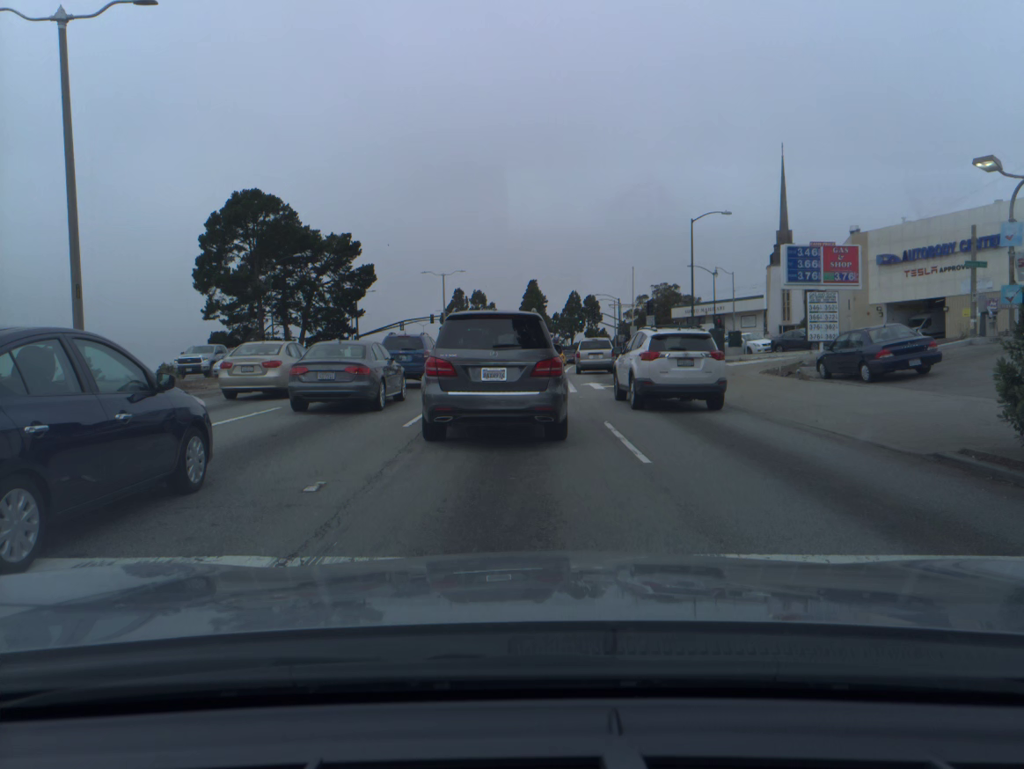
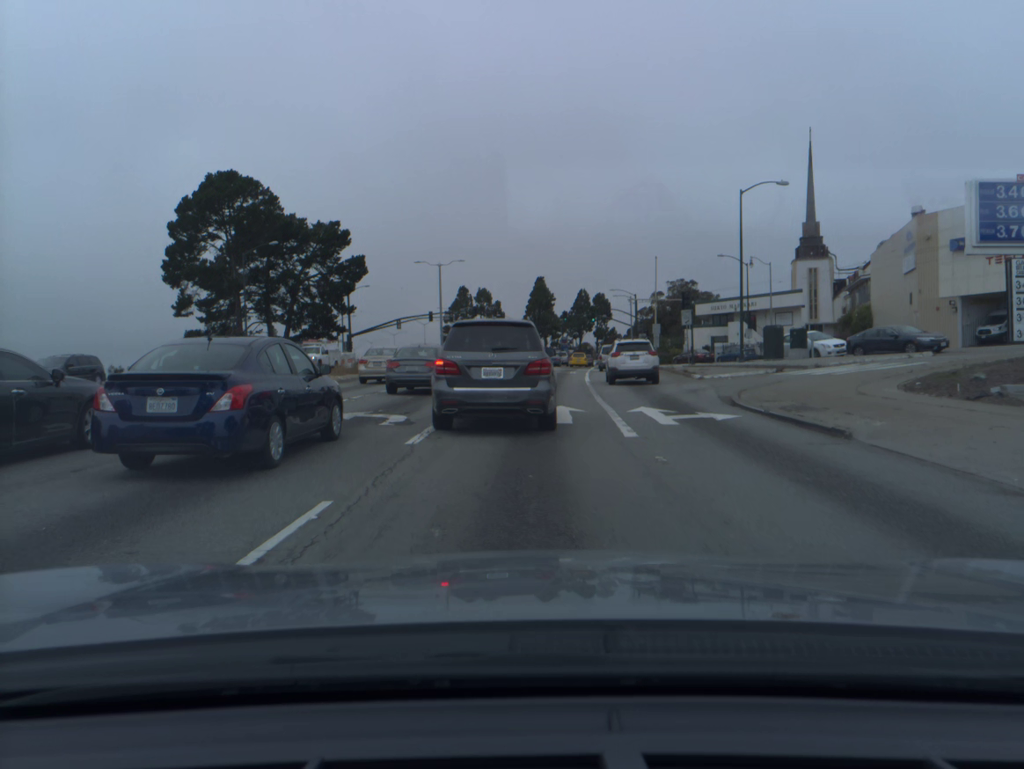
(-0.1, +10.2) m; 0°
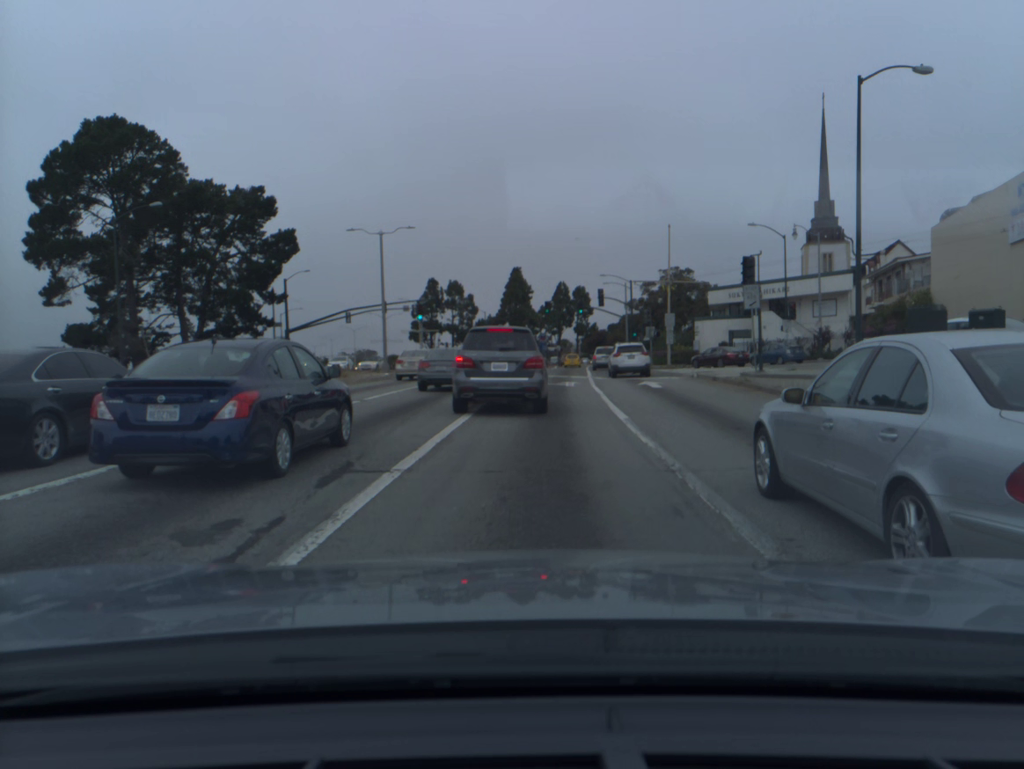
(+0.3, +17.7) m; +2°
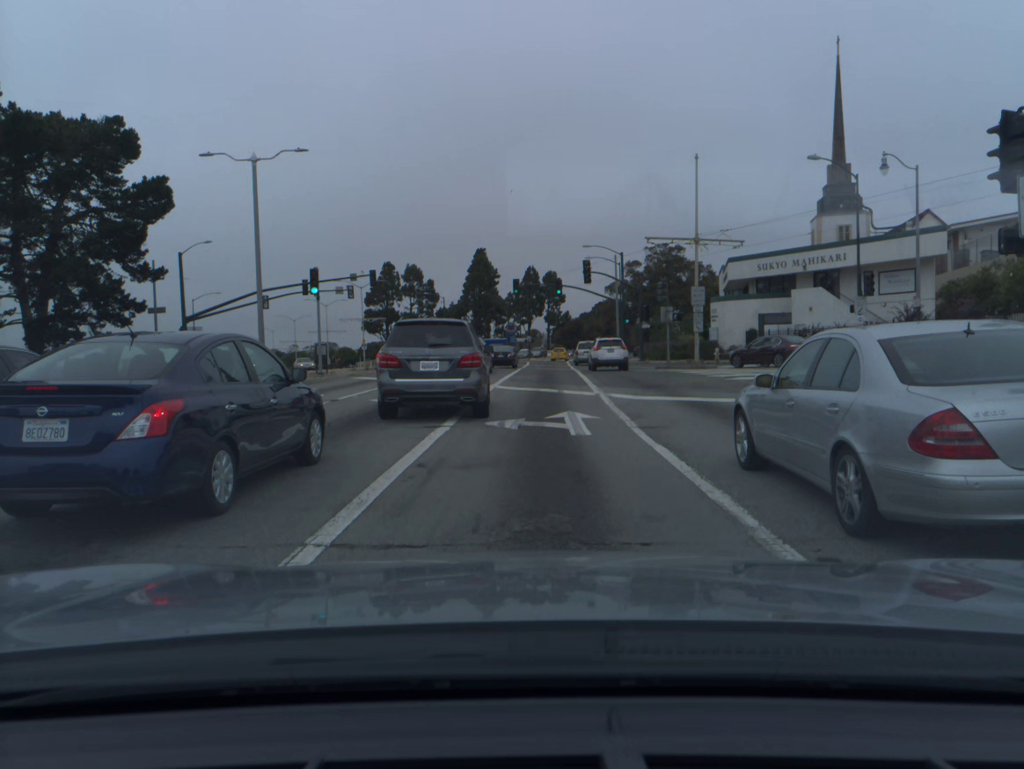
(+0.3, +18.0) m; +2°
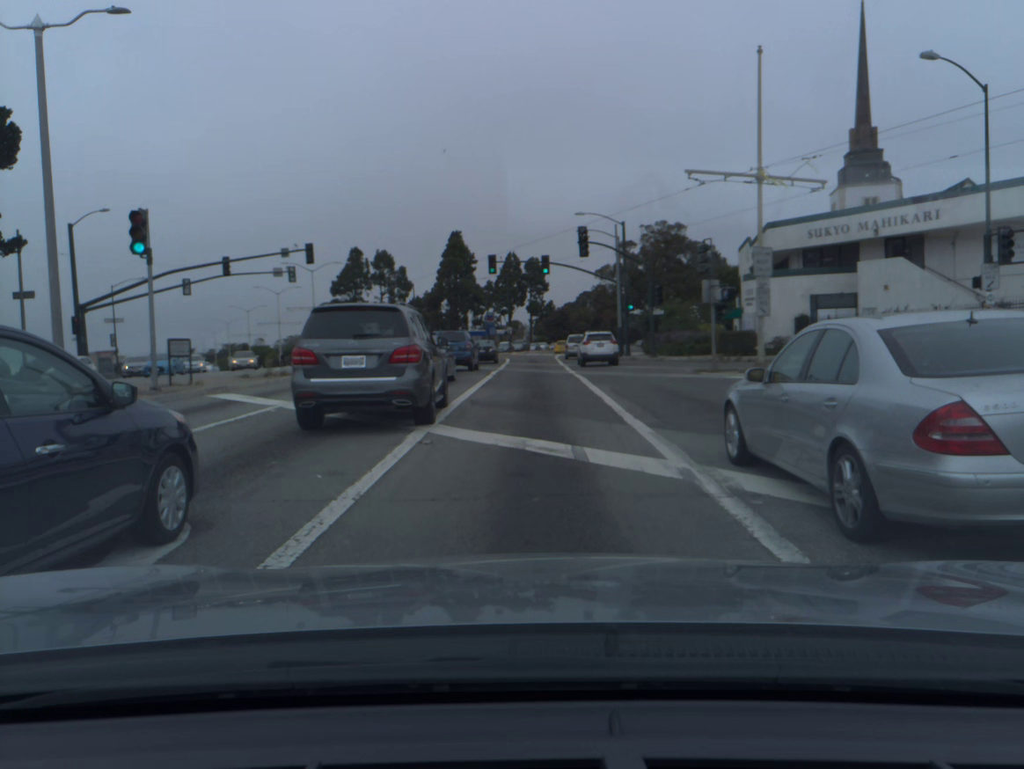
(+0.2, +12.9) m; +1°
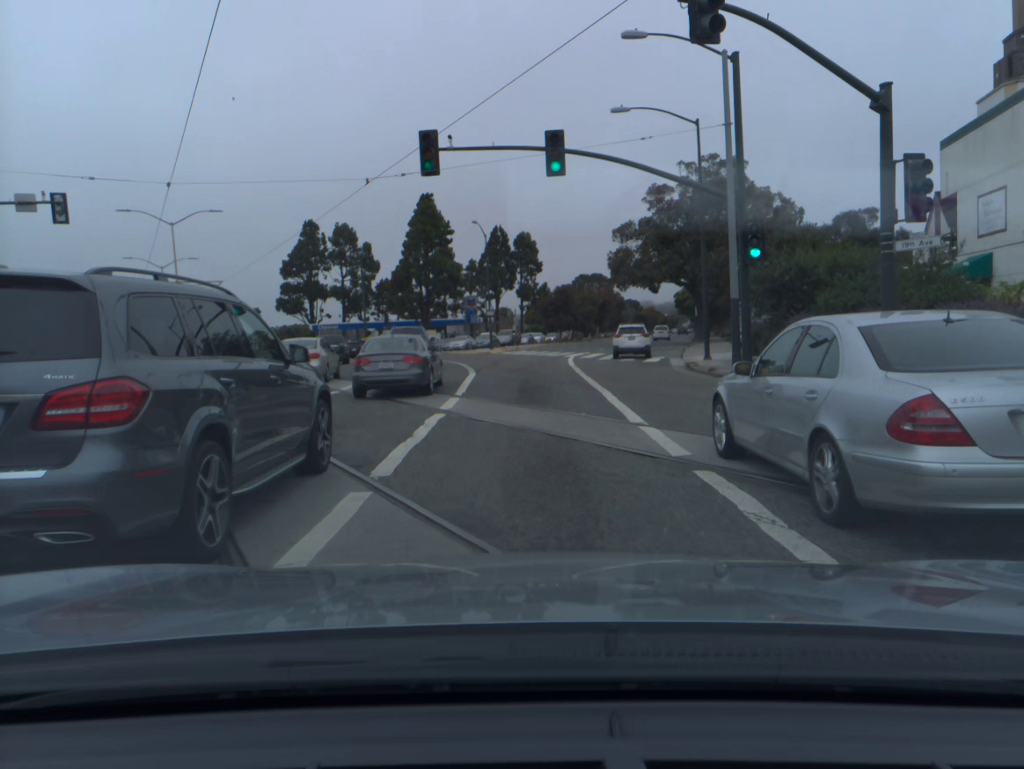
(+0.1, +32.1) m; +1°
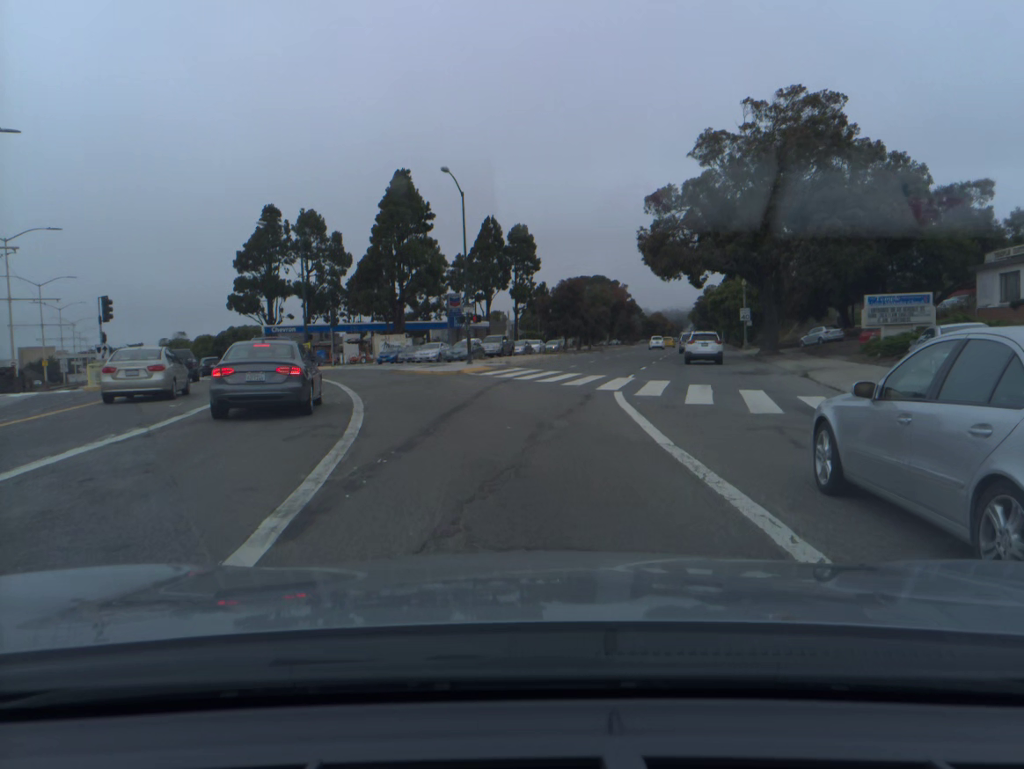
(-0.1, +21.1) m; +1°
